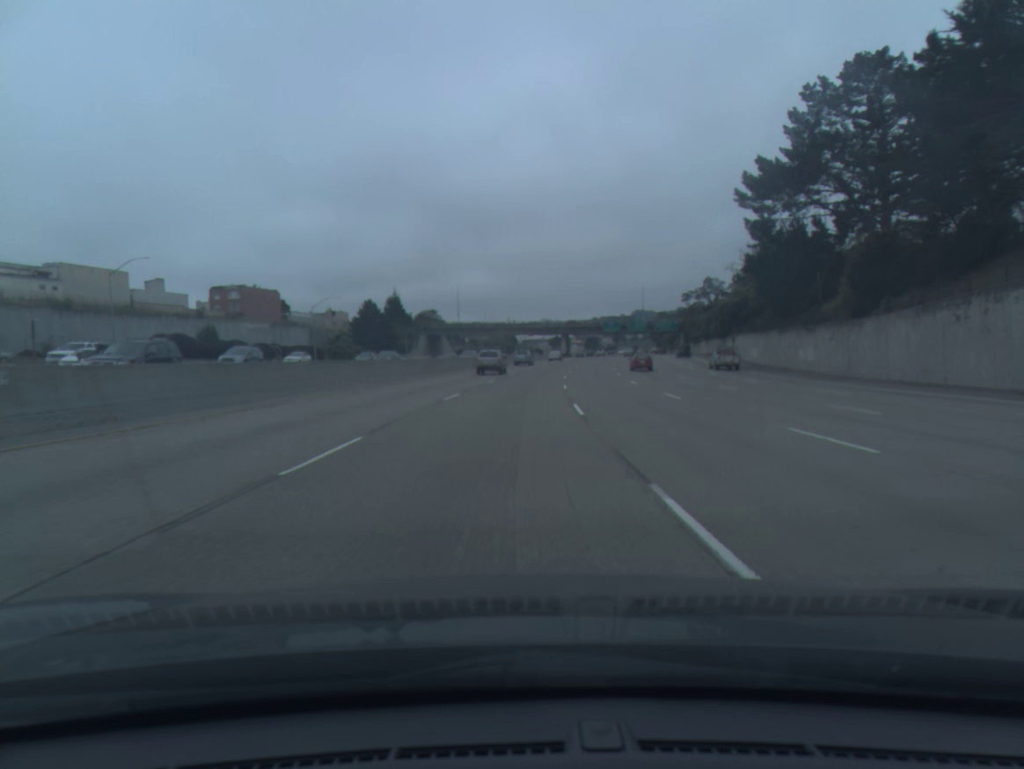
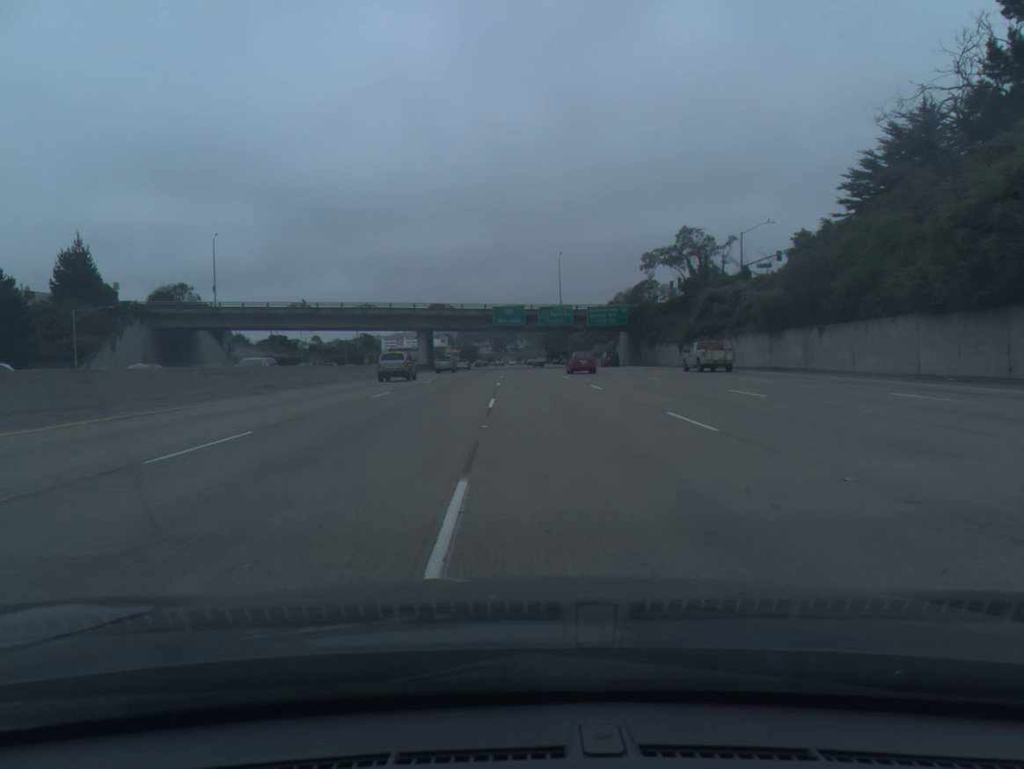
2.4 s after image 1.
(+7.4, +86.3) m; +9°
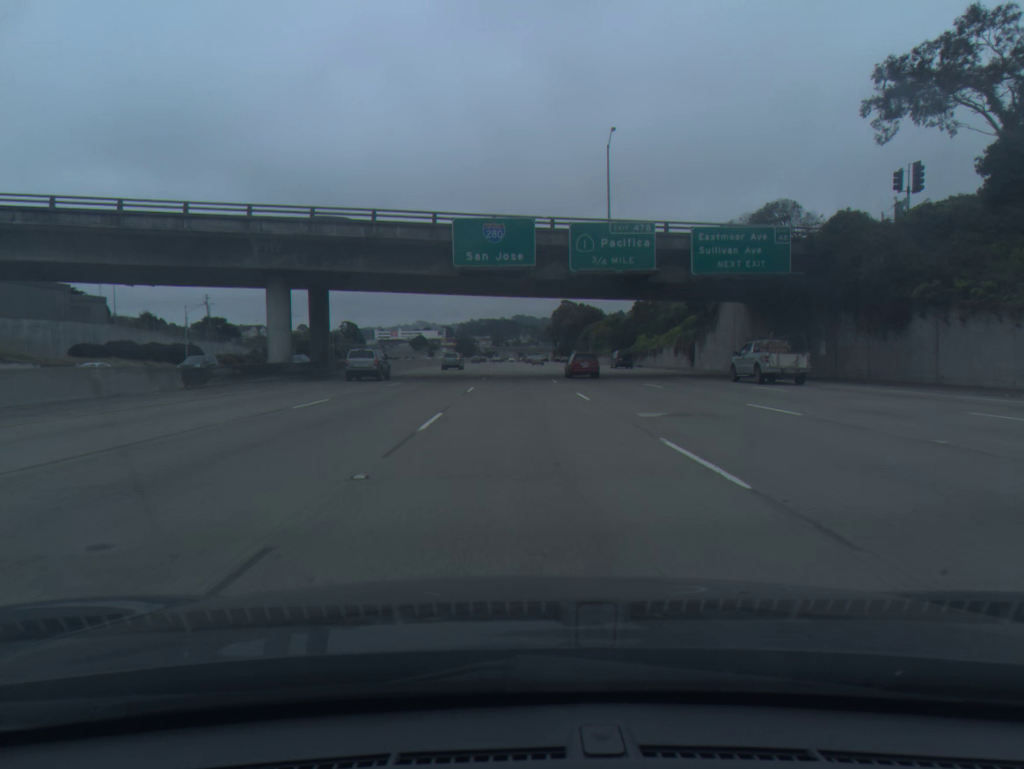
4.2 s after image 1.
(+0.4, +63.7) m; 0°
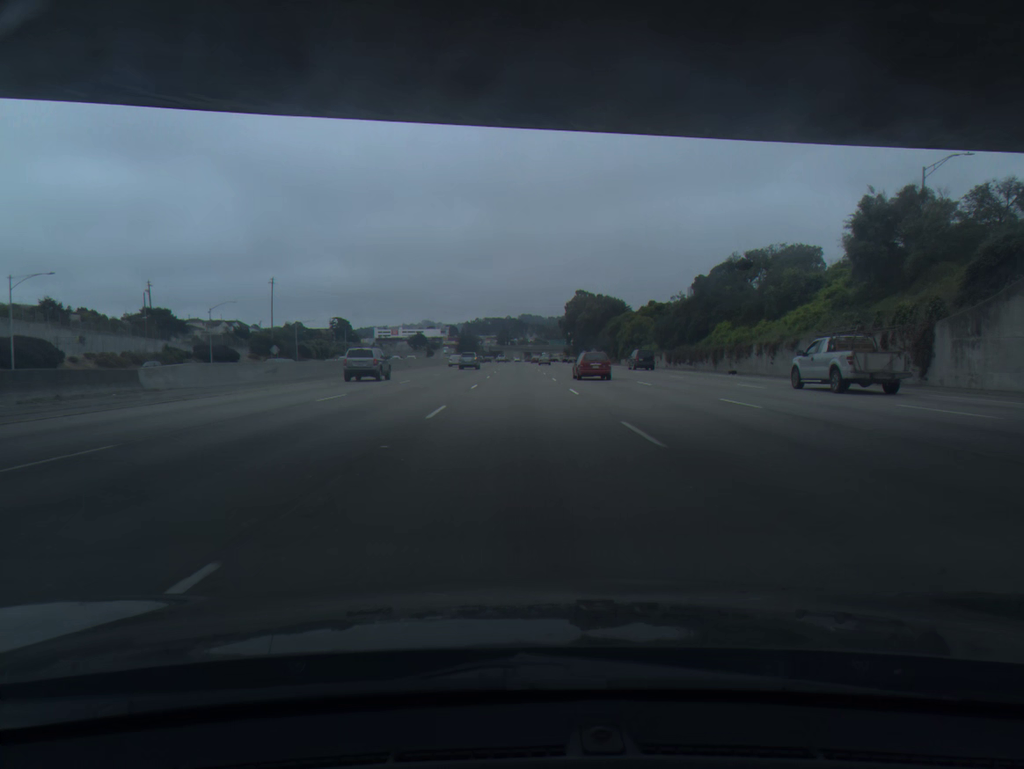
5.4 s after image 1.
(-0.2, +41.7) m; 0°
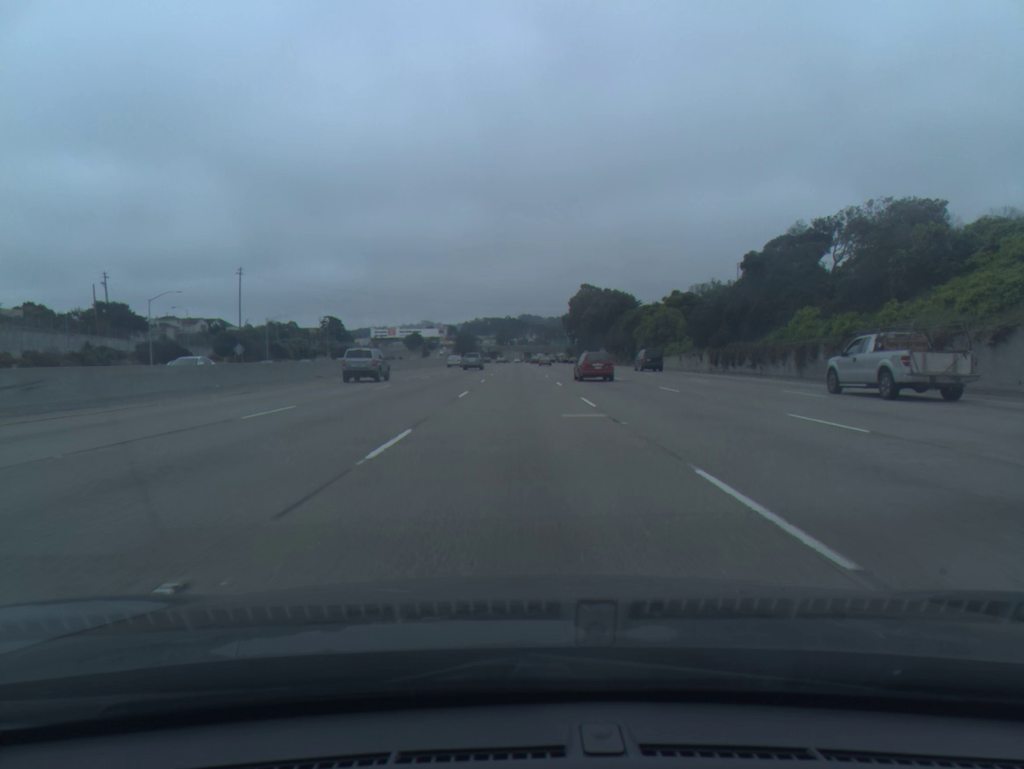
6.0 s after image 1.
(0.0, +20.6) m; 0°
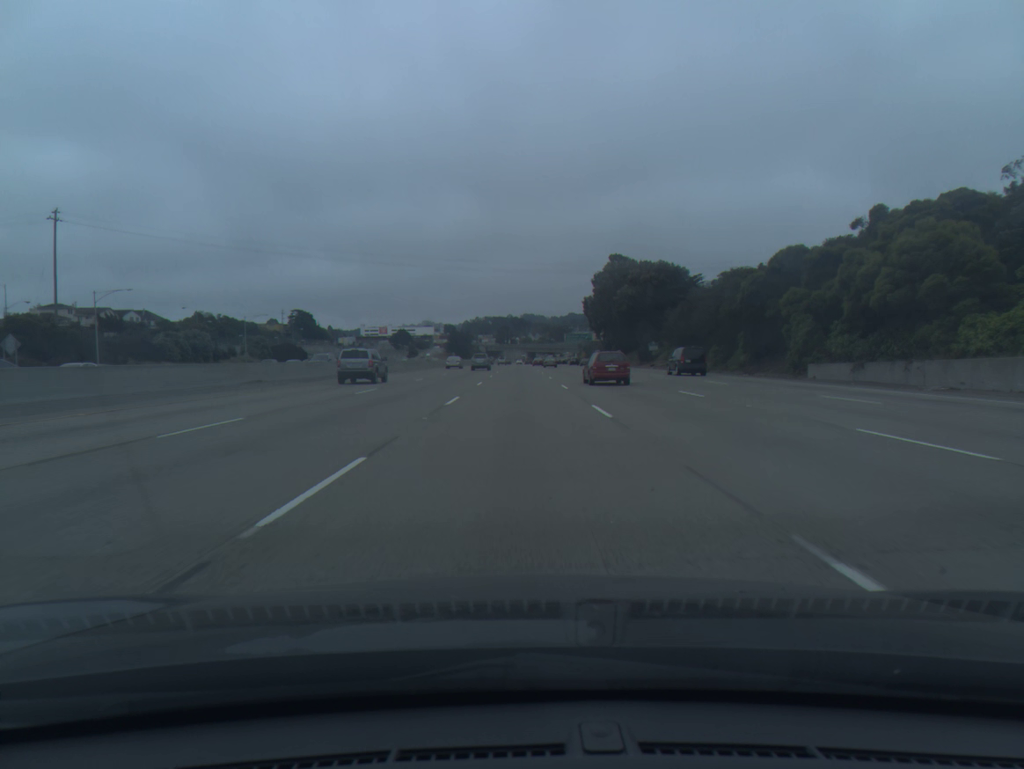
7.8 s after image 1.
(-0.1, +61.9) m; 0°
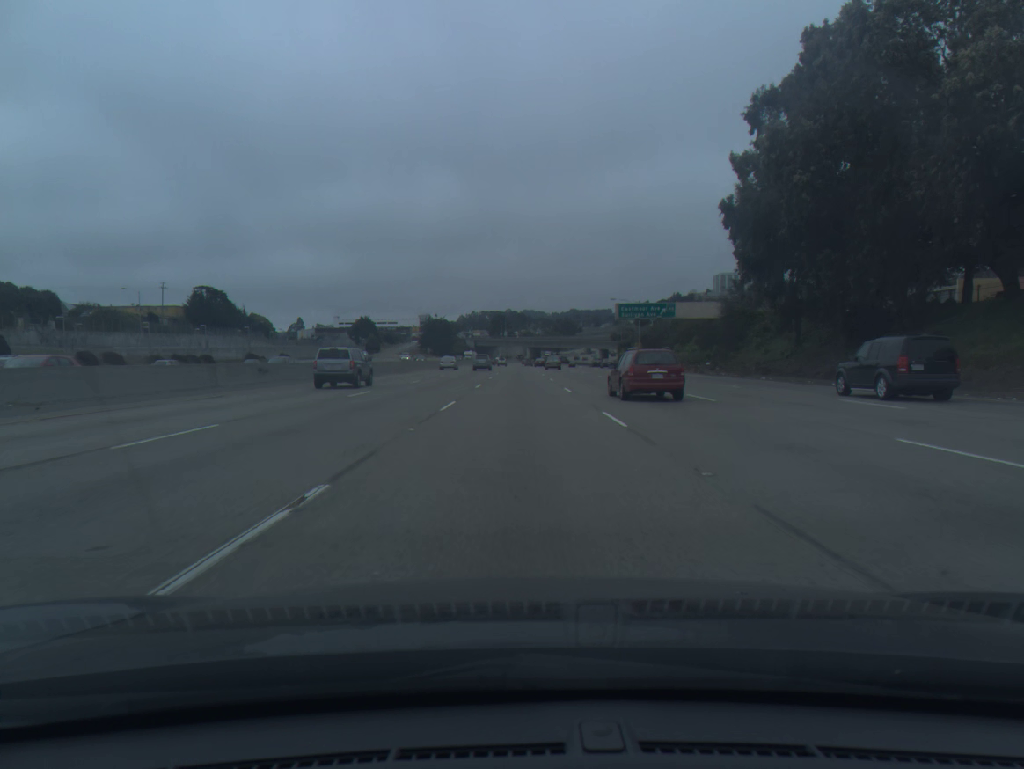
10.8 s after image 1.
(-0.1, +104.1) m; 0°
